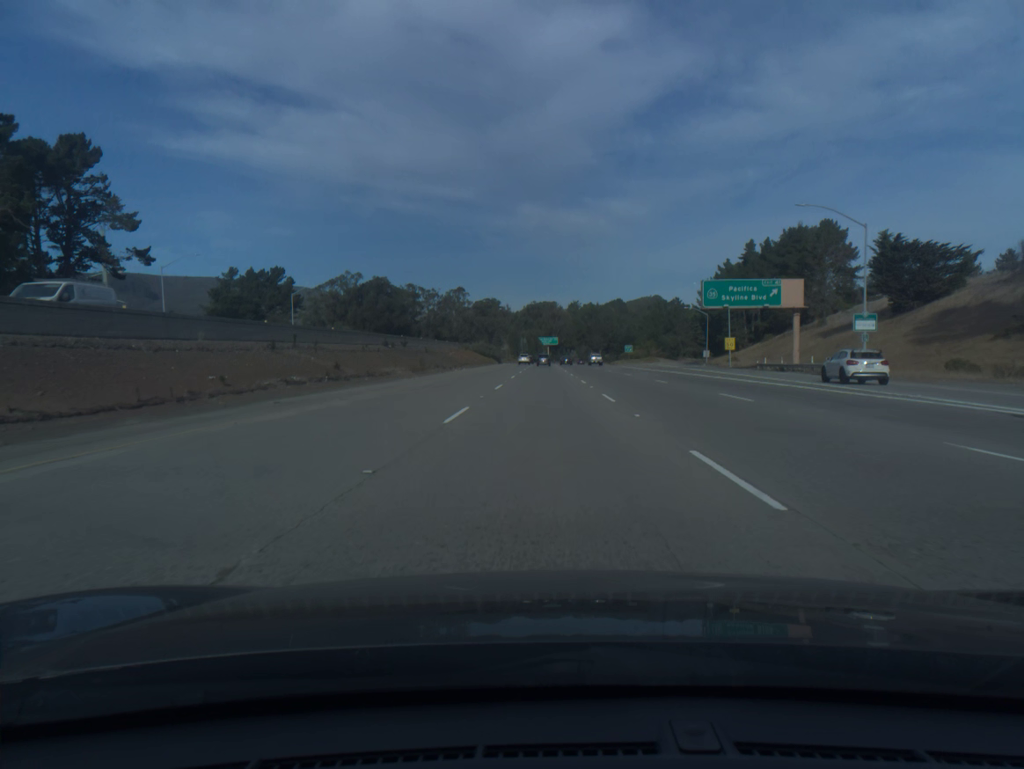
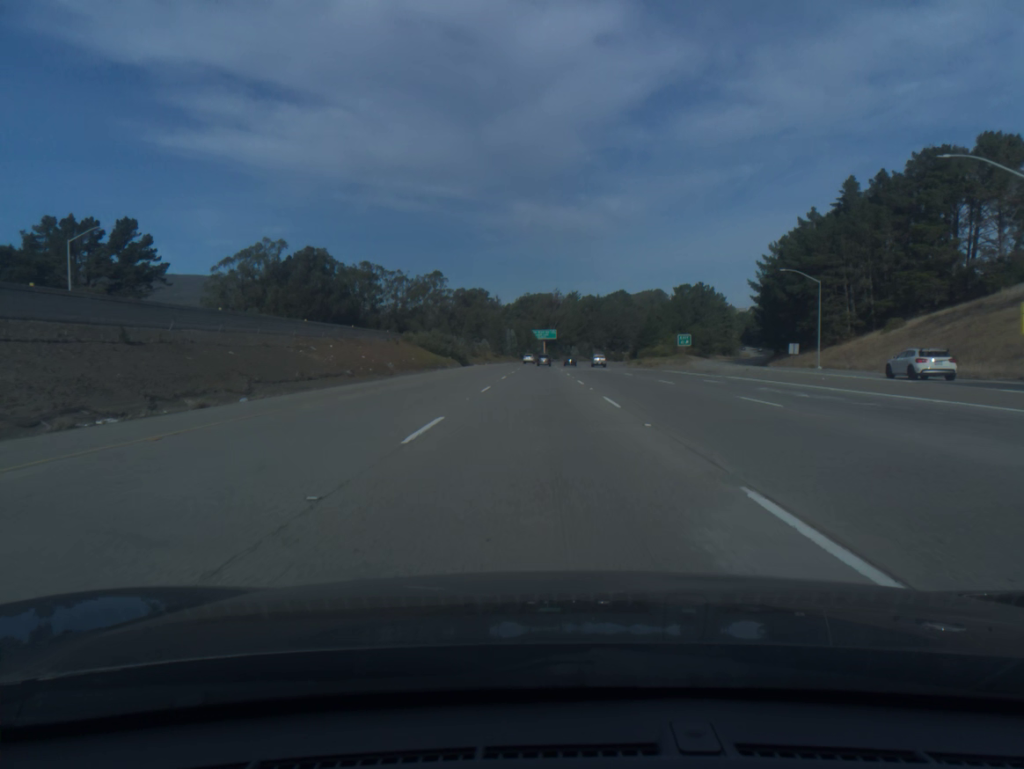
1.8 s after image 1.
(+0.2, +61.6) m; 0°
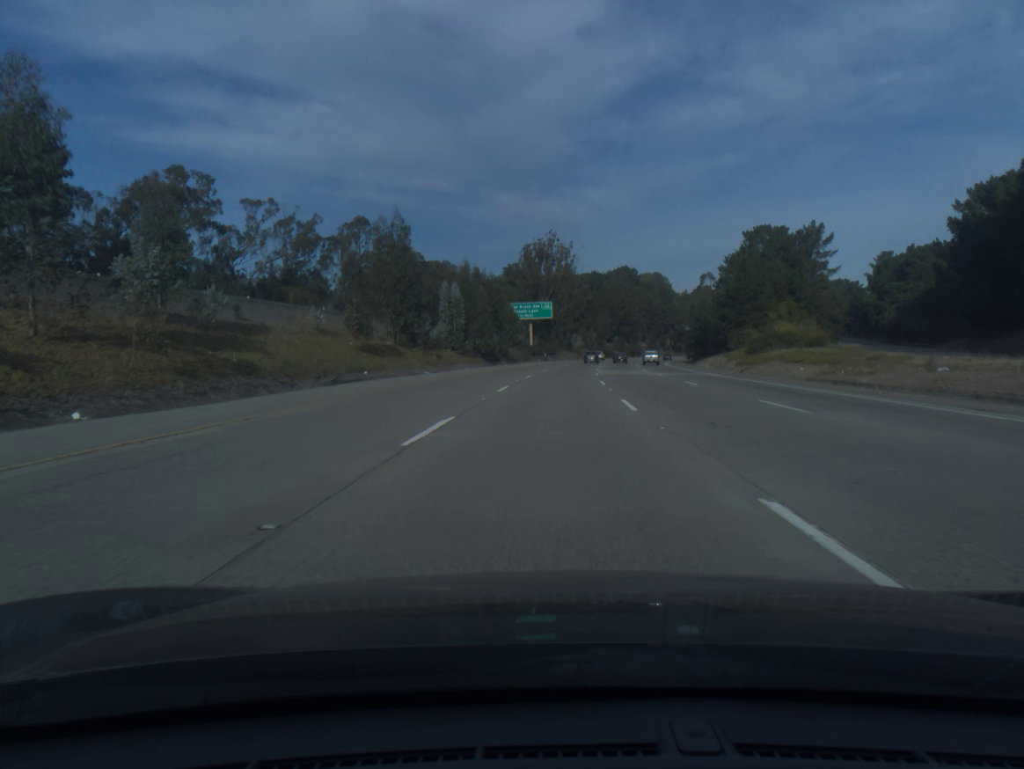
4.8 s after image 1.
(0.0, +102.6) m; +1°
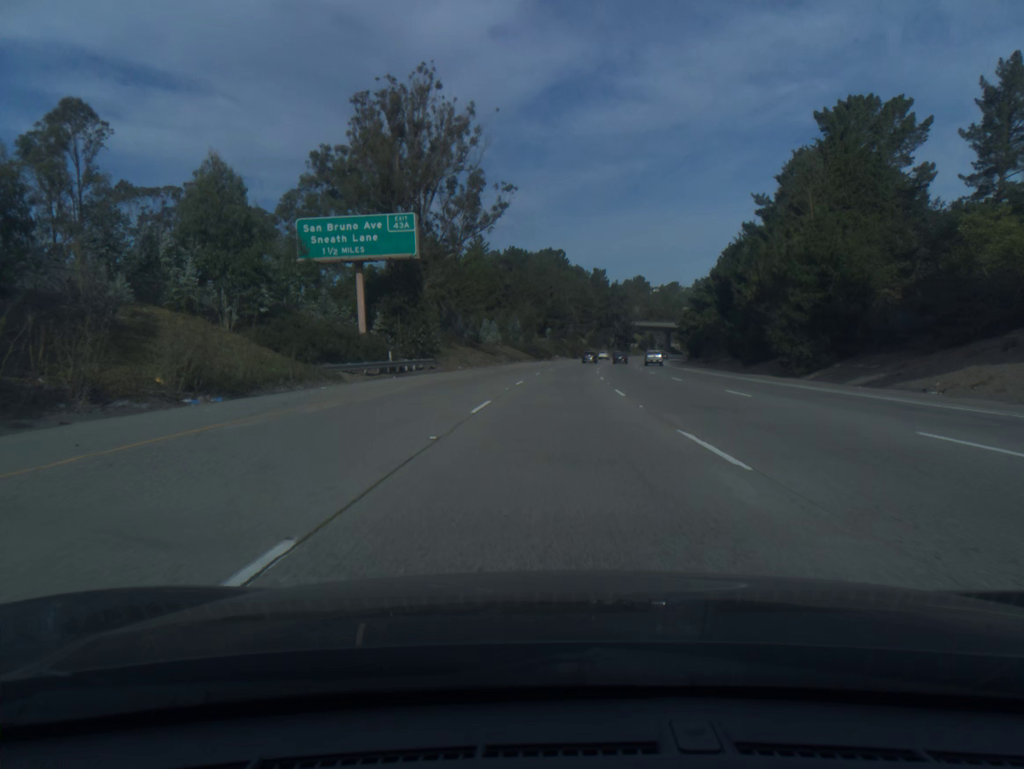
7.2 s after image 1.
(+4.1, +82.0) m; +6°
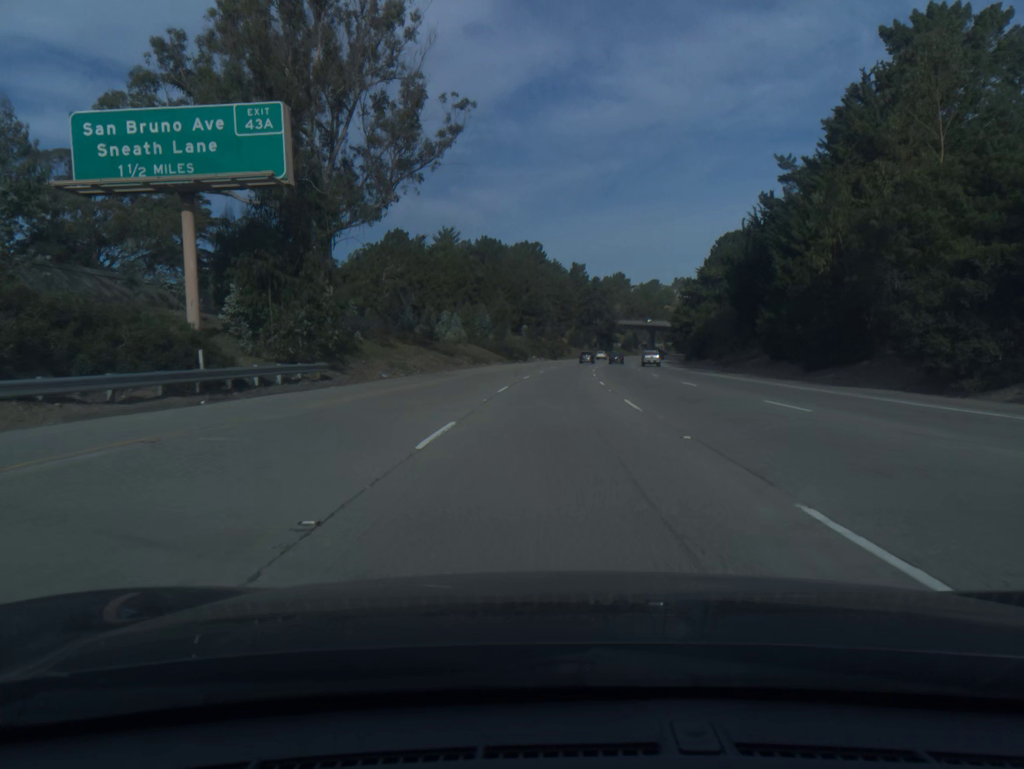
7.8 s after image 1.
(+0.3, +20.5) m; +2°
